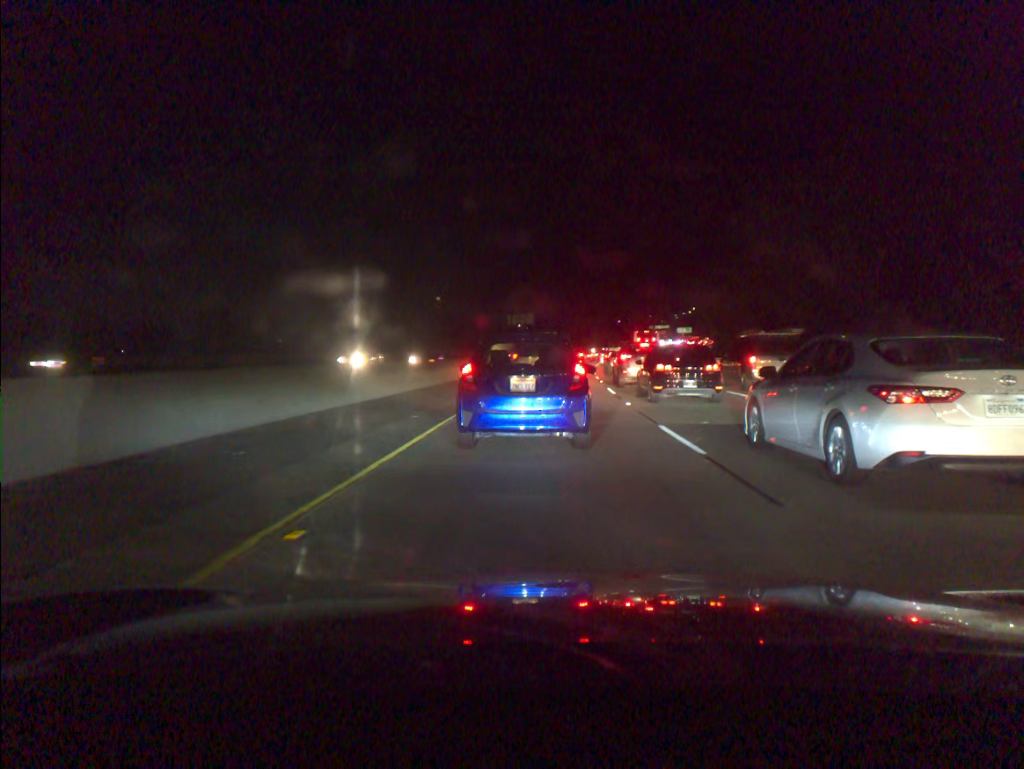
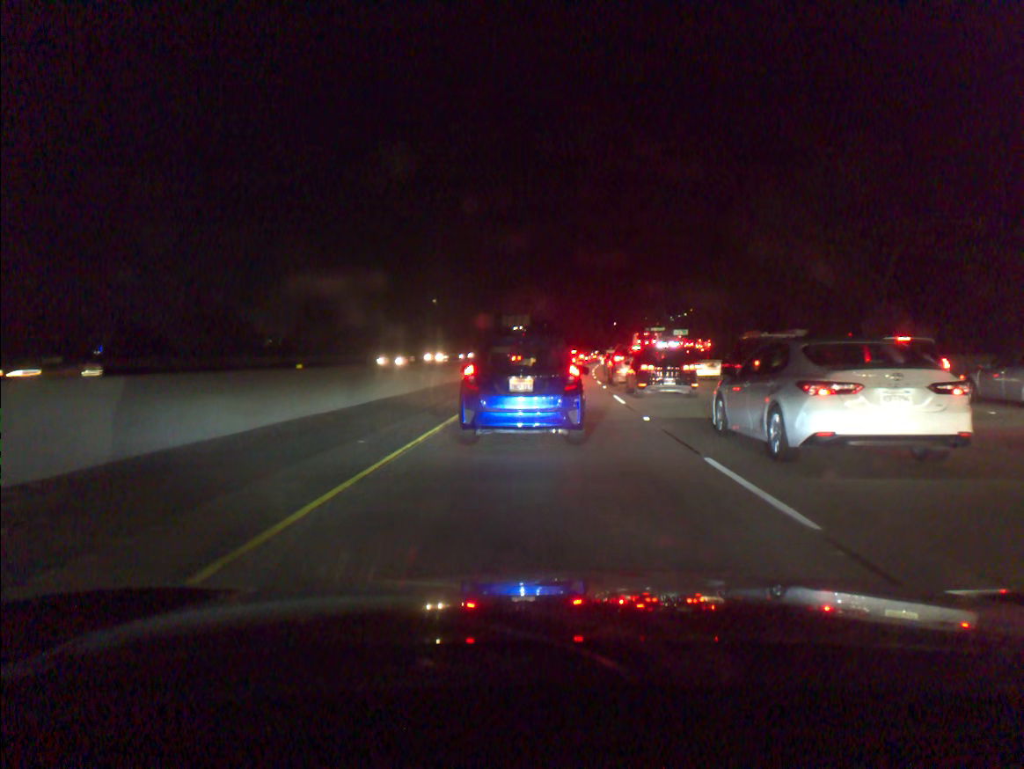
(0.0, +4.1) m; 0°
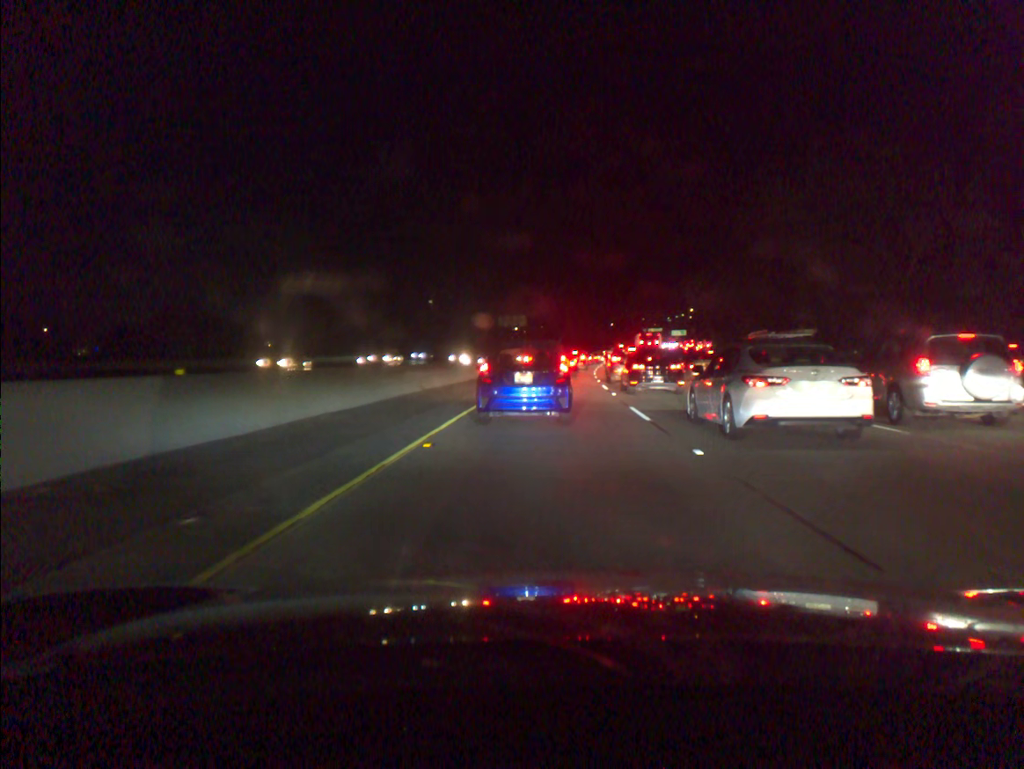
(0.0, +5.2) m; 0°
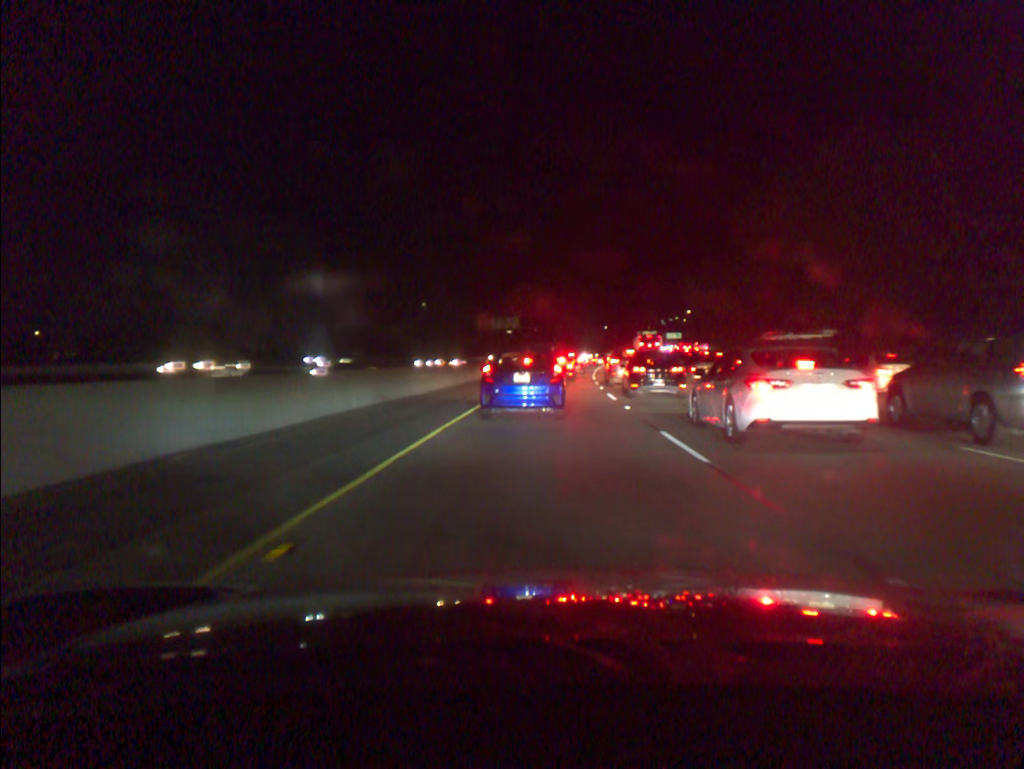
(0.0, +5.7) m; 0°
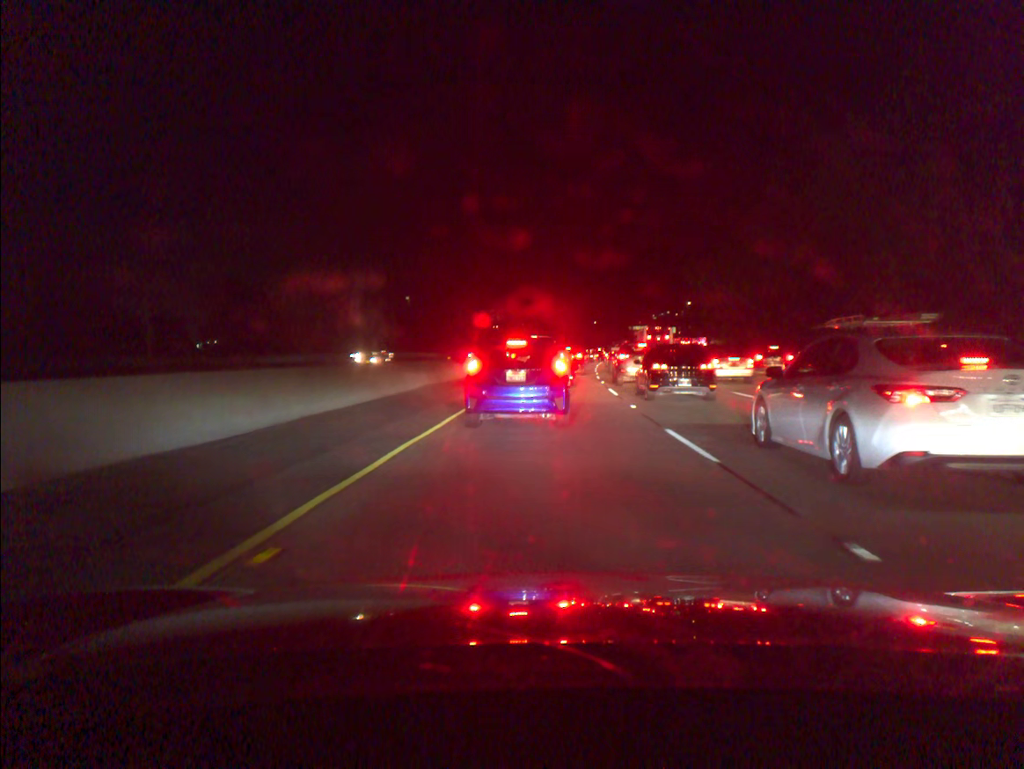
(+0.1, +14.7) m; +1°
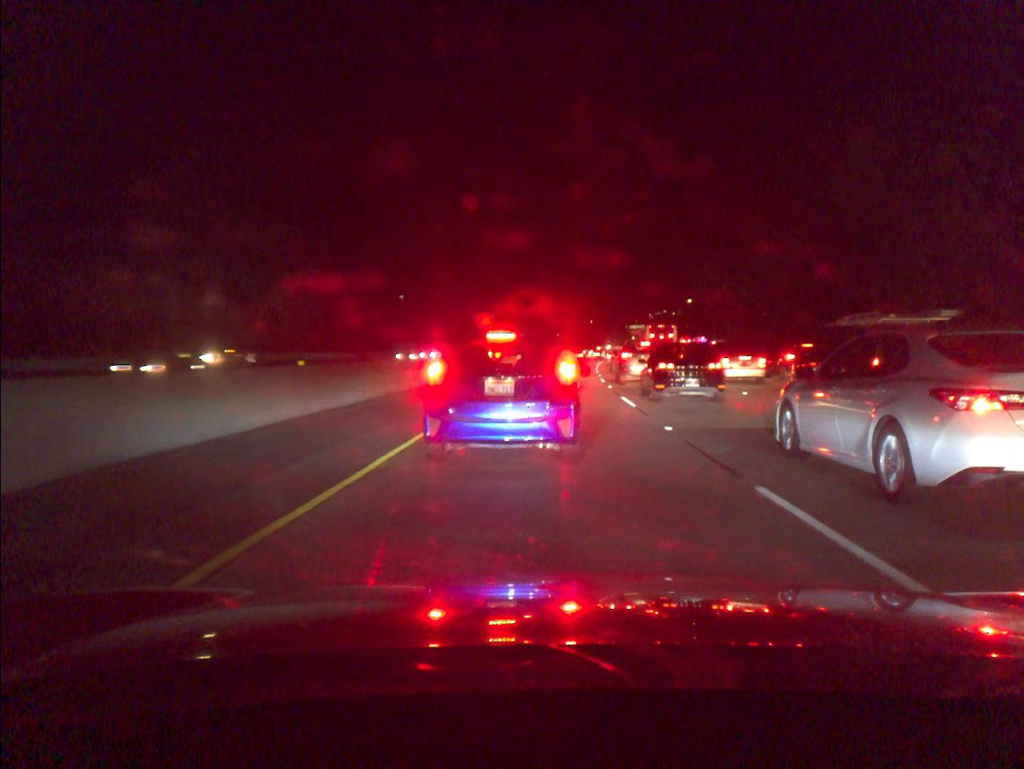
(0.0, +5.6) m; 0°
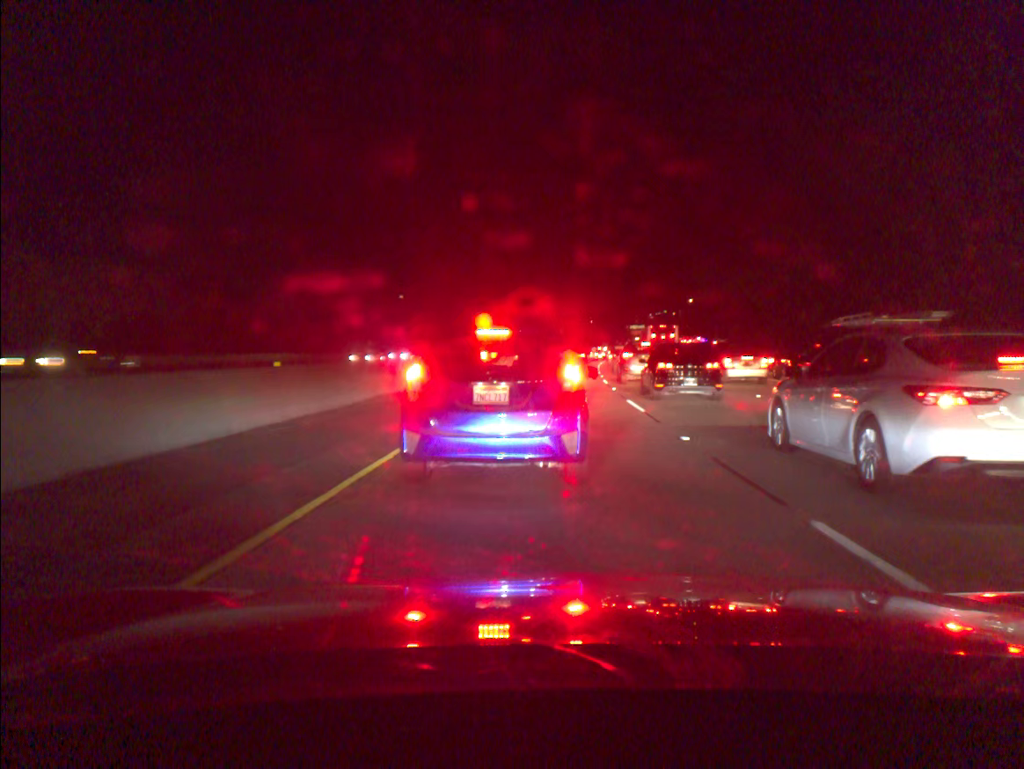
(0.0, +1.5) m; 0°
